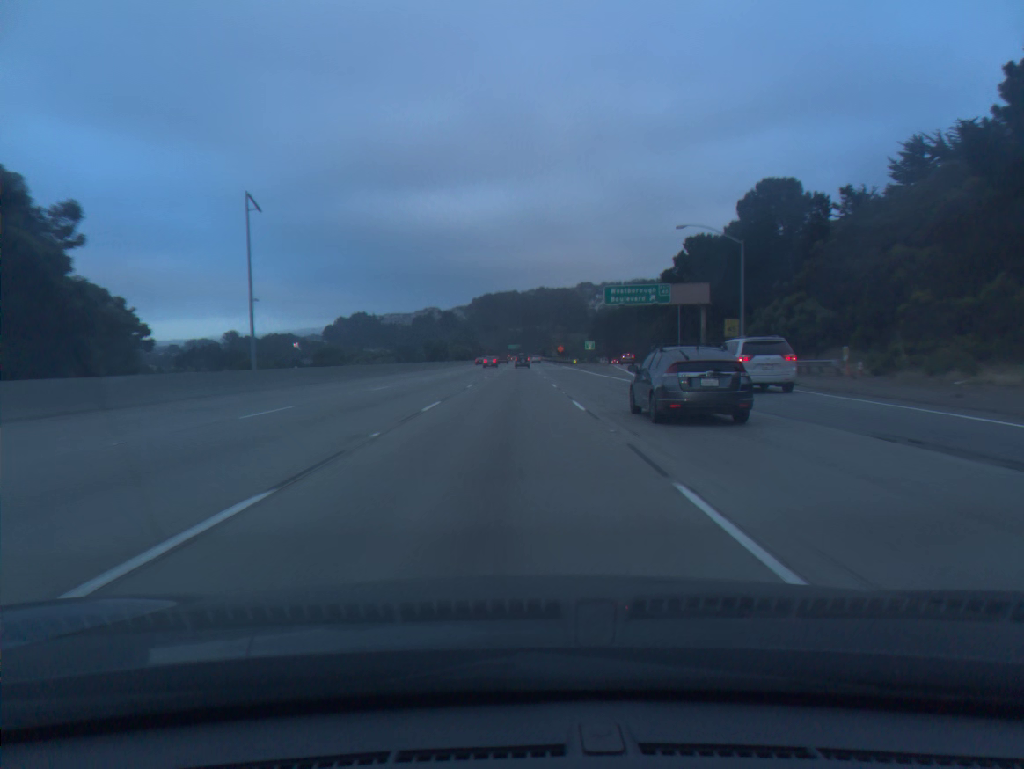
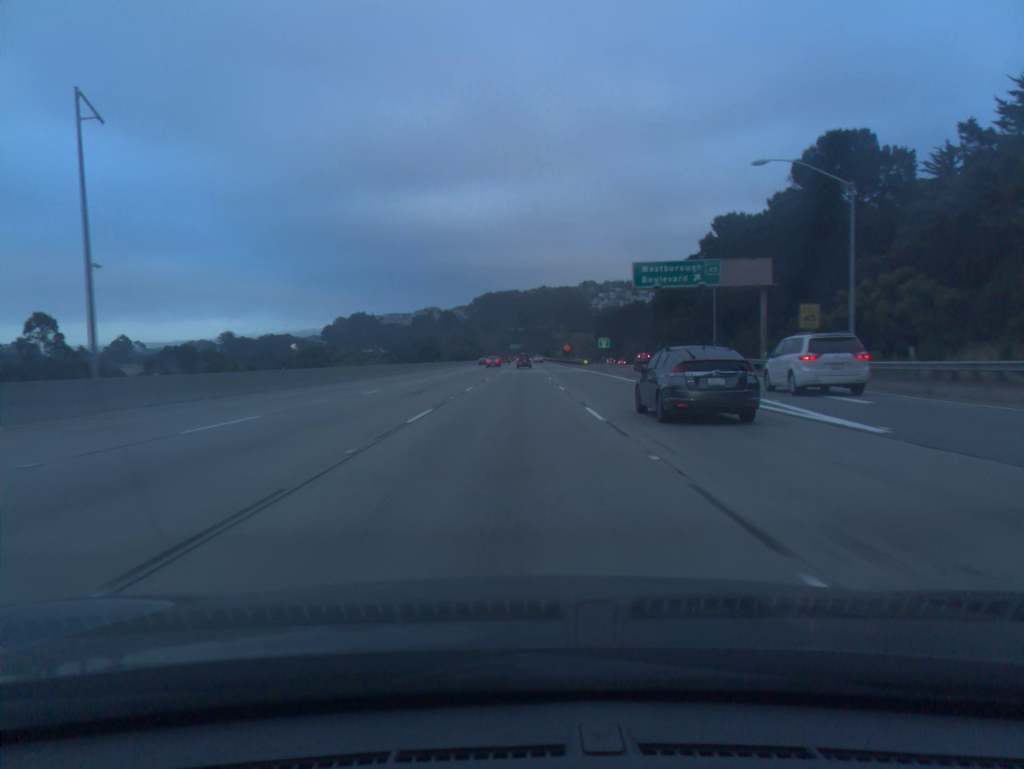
(0.0, +17.7) m; 0°
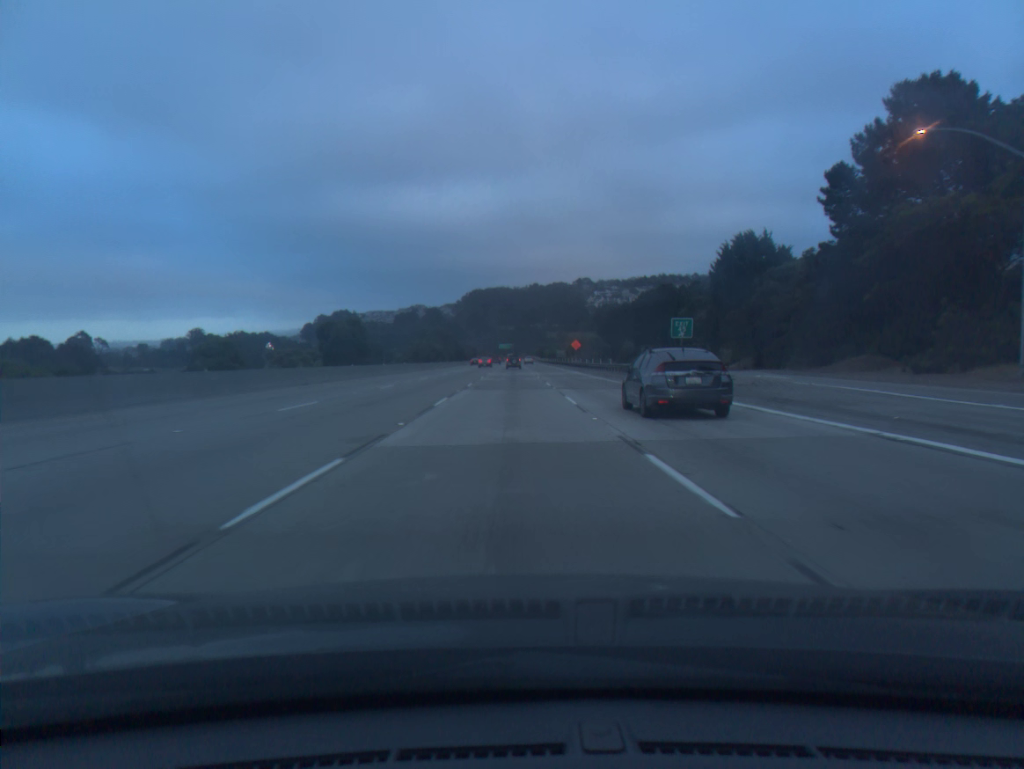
(+0.2, +53.1) m; +1°
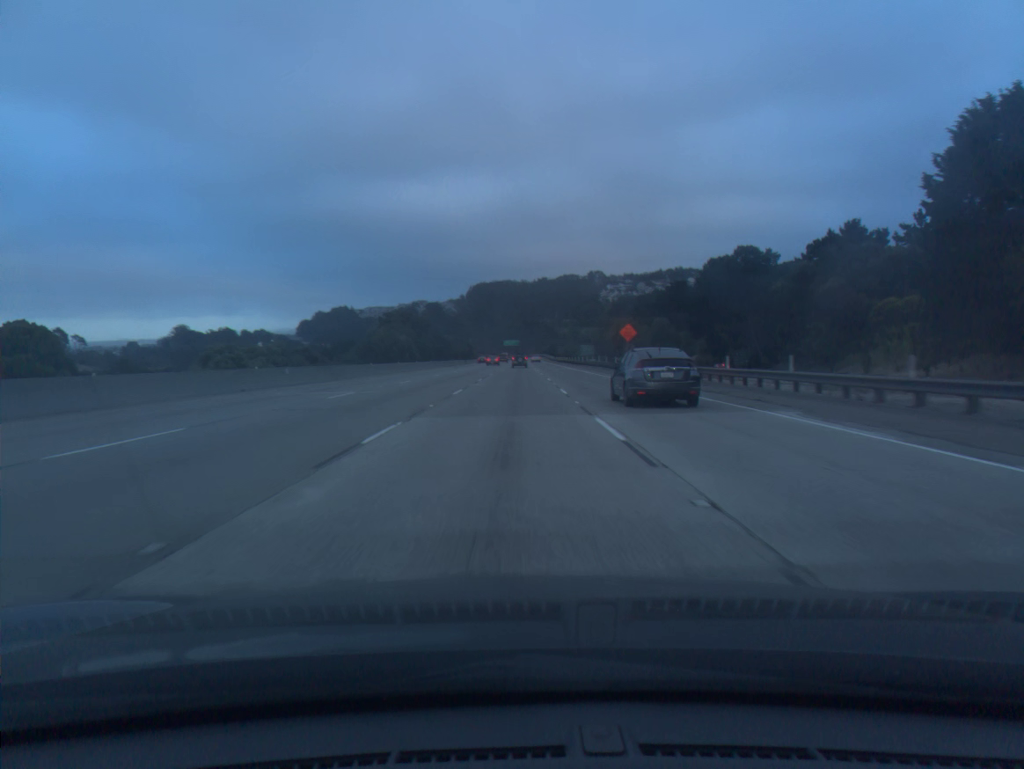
(-0.1, +53.1) m; 0°
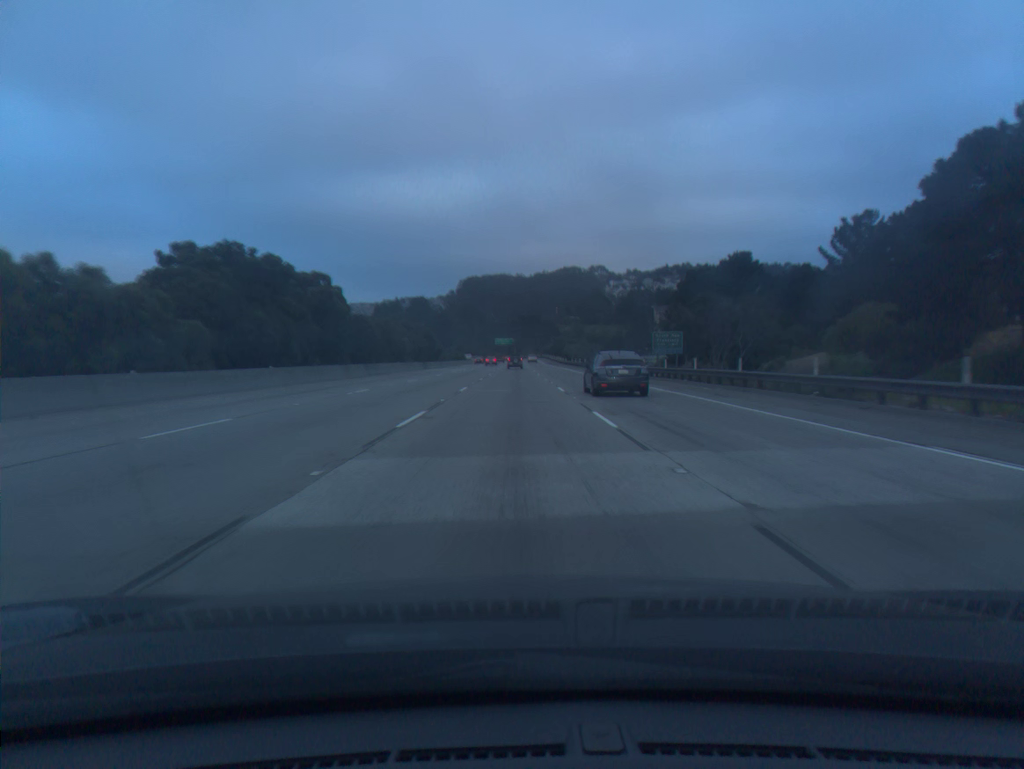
(-0.1, +70.7) m; 0°
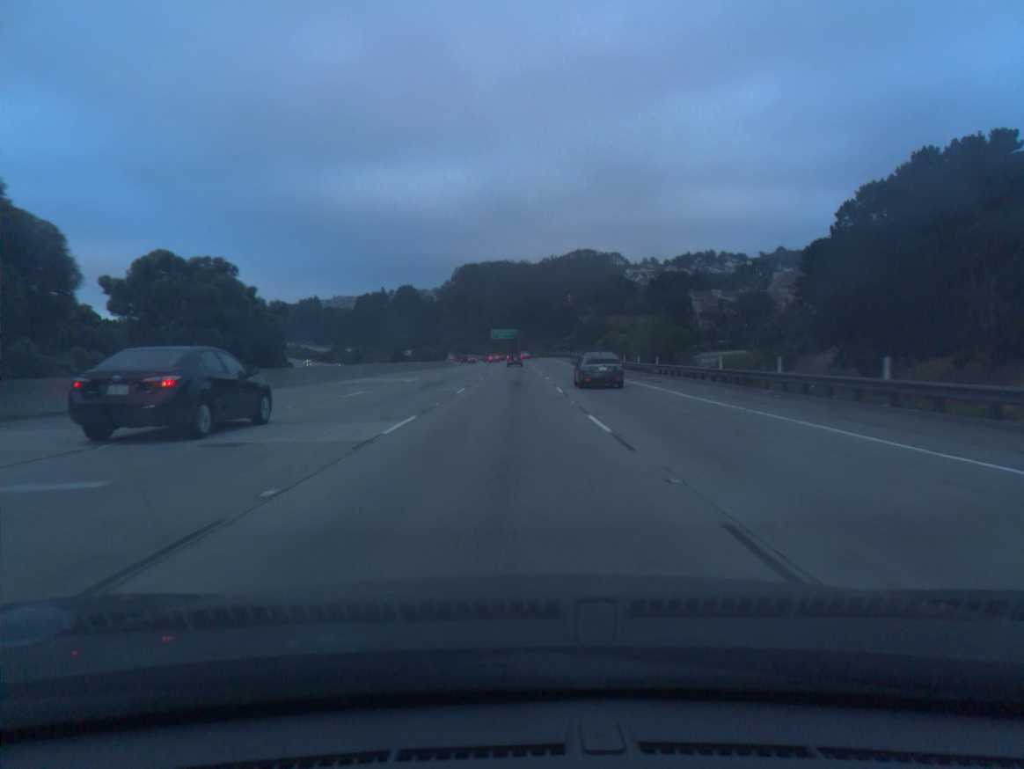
(0.0, +88.4) m; 0°
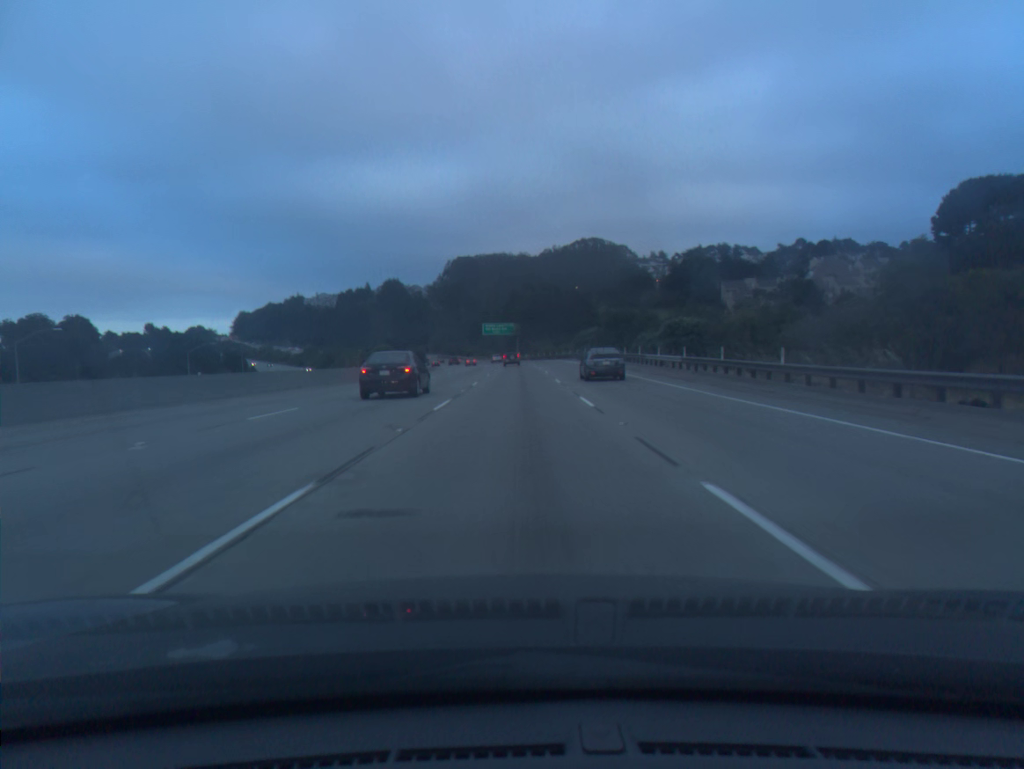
(-0.2, +53.0) m; 0°
